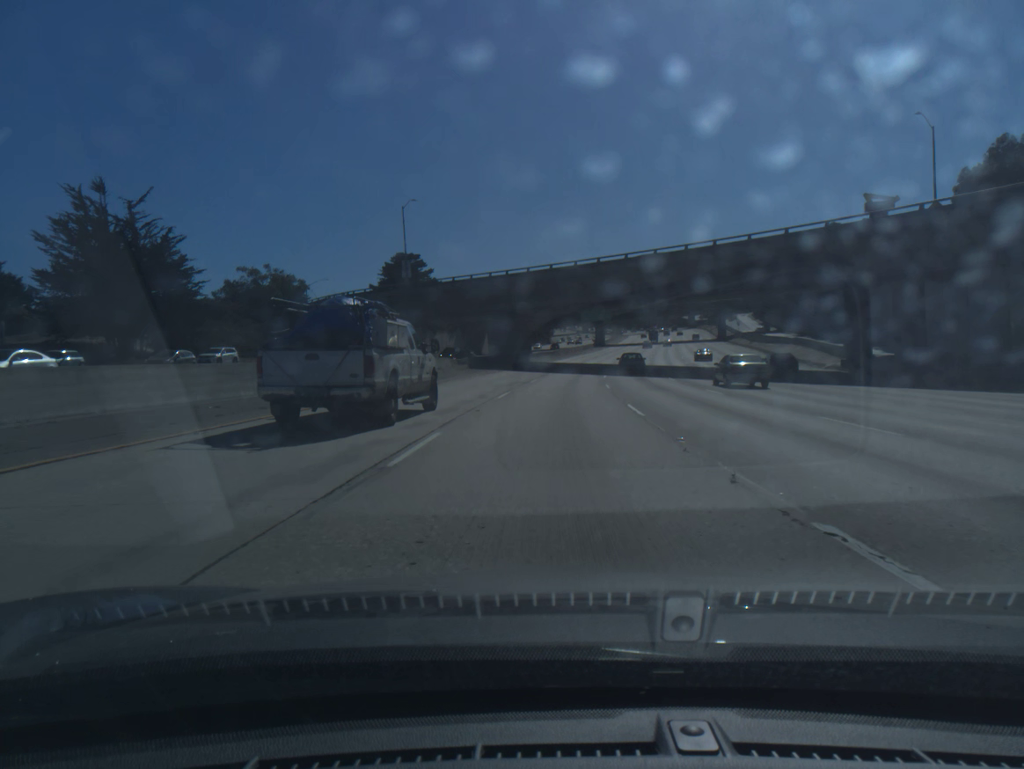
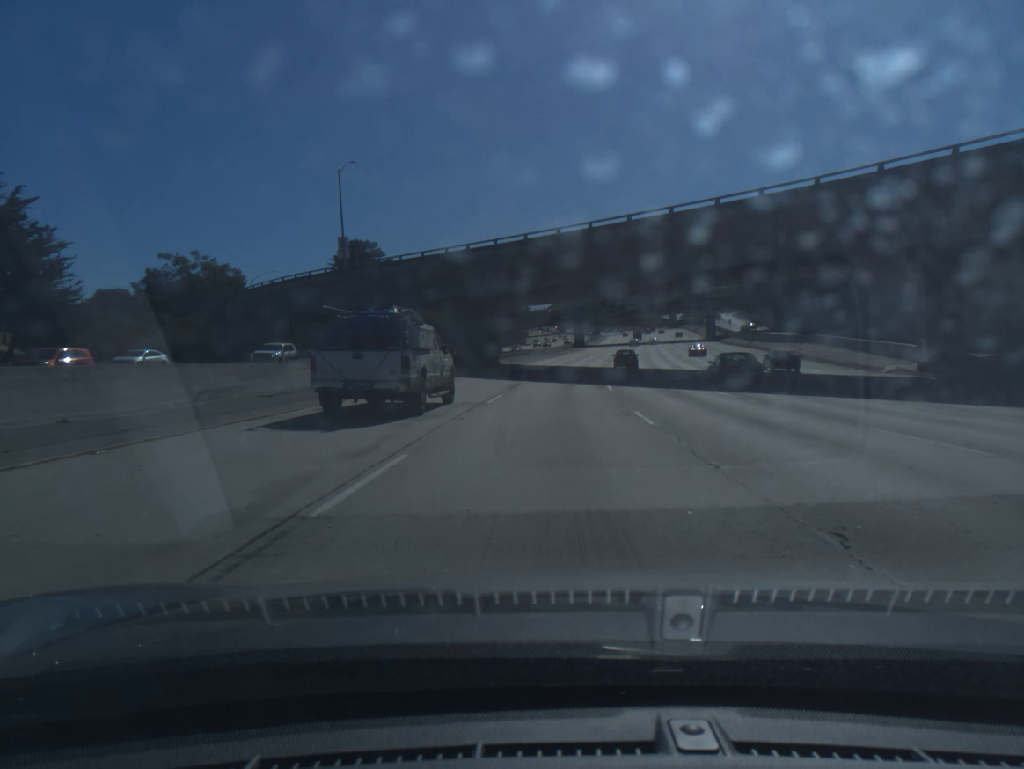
(+0.3, +17.3) m; +2°
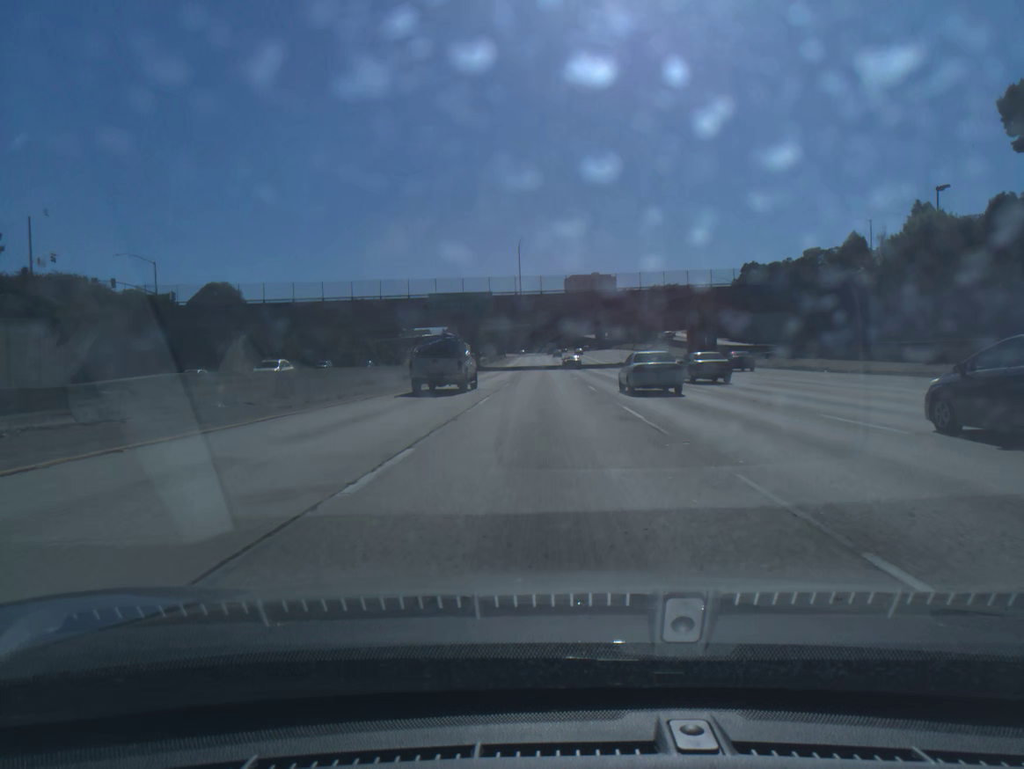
(+5.9, +86.0) m; +7°
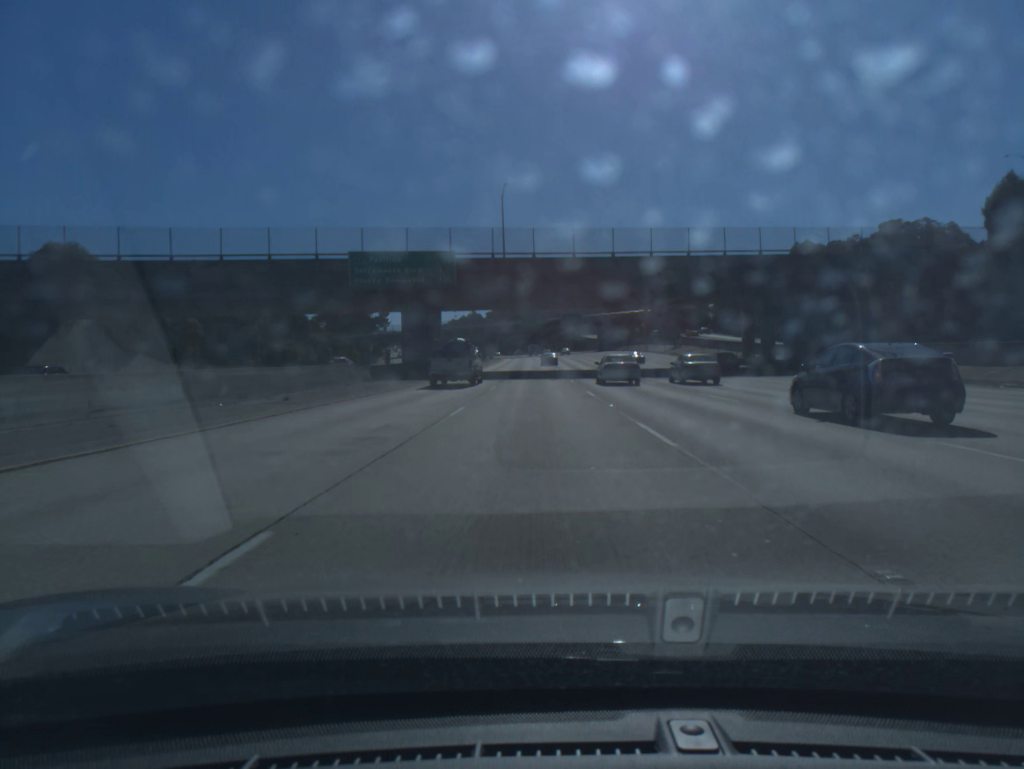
(+0.3, +34.3) m; +1°
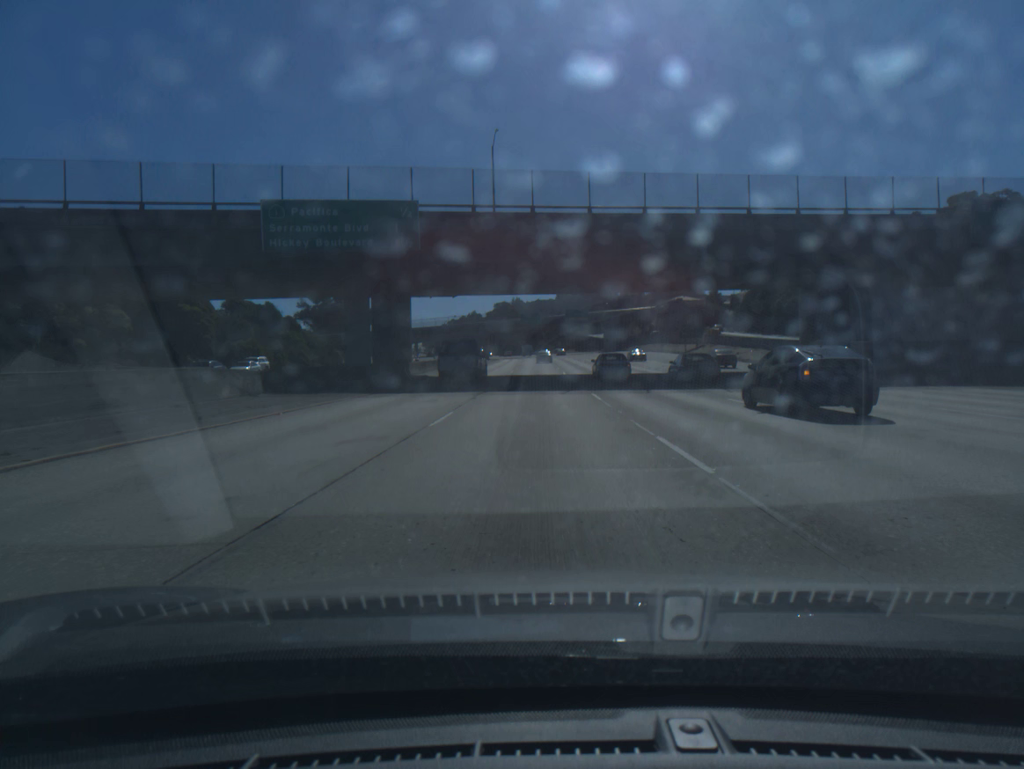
(0.0, +17.1) m; 0°
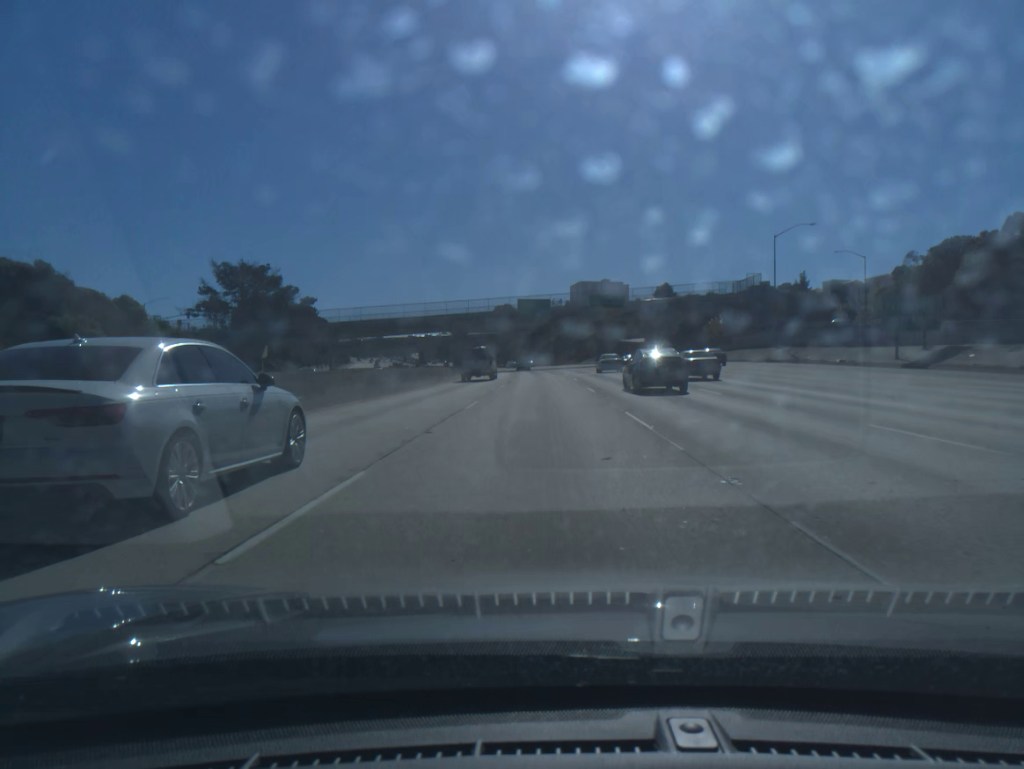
(-0.3, +68.0) m; -1°
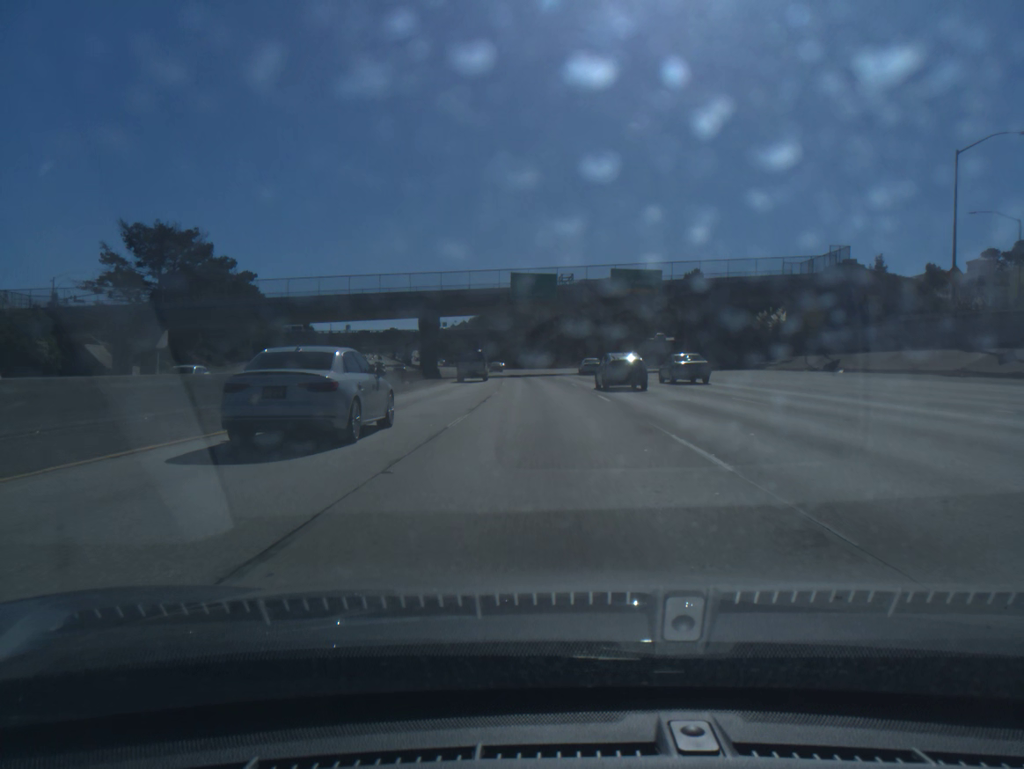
(0.0, +34.0) m; 0°
